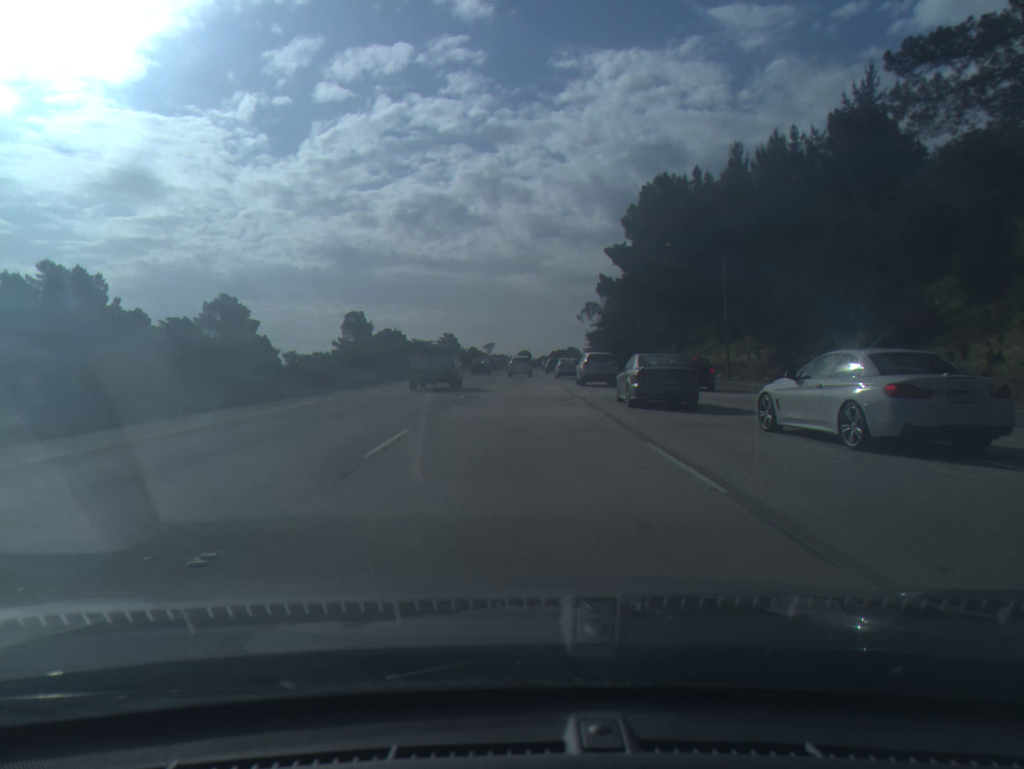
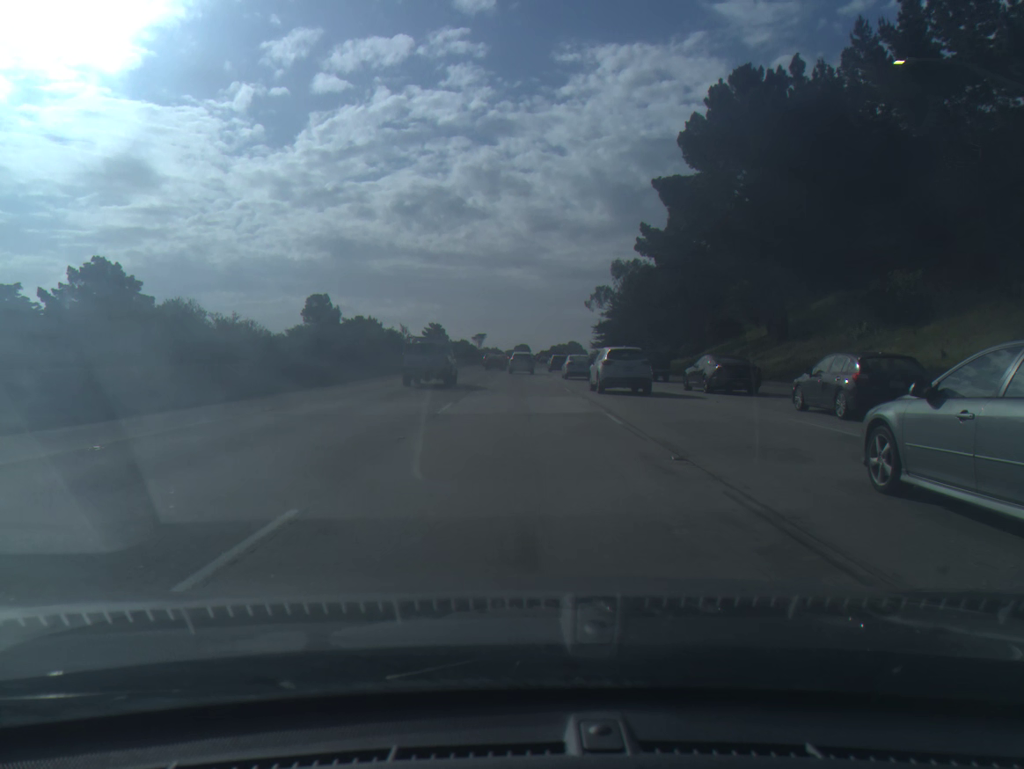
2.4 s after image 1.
(-0.1, +36.7) m; 0°
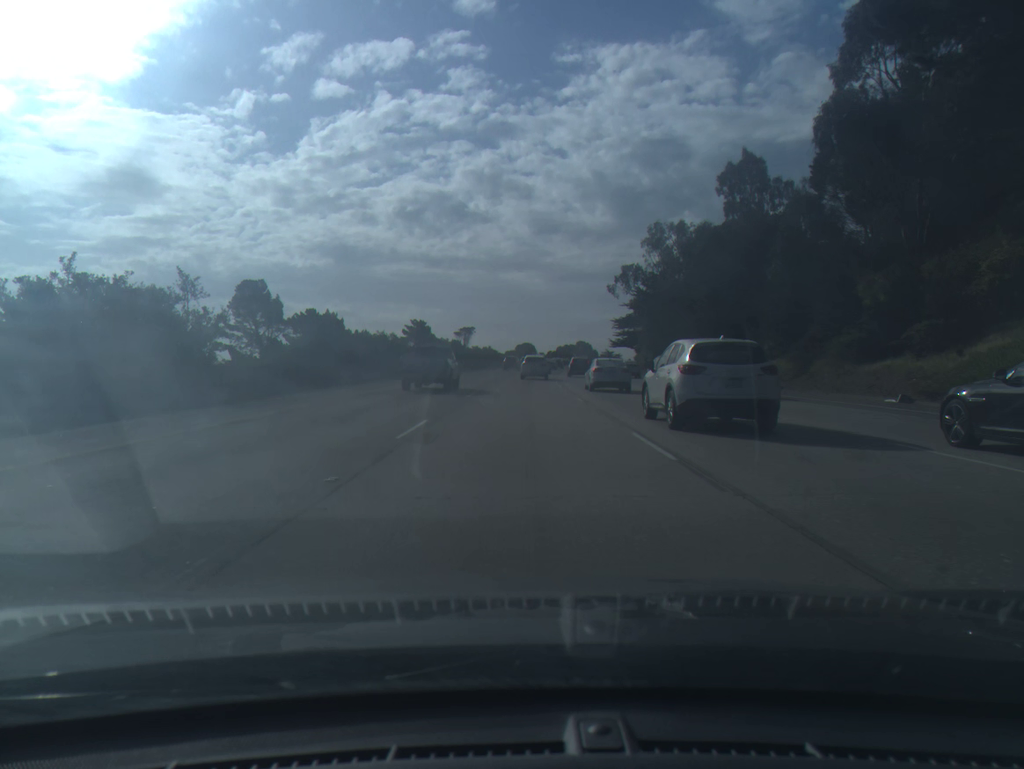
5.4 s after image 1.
(0.0, +48.7) m; 0°
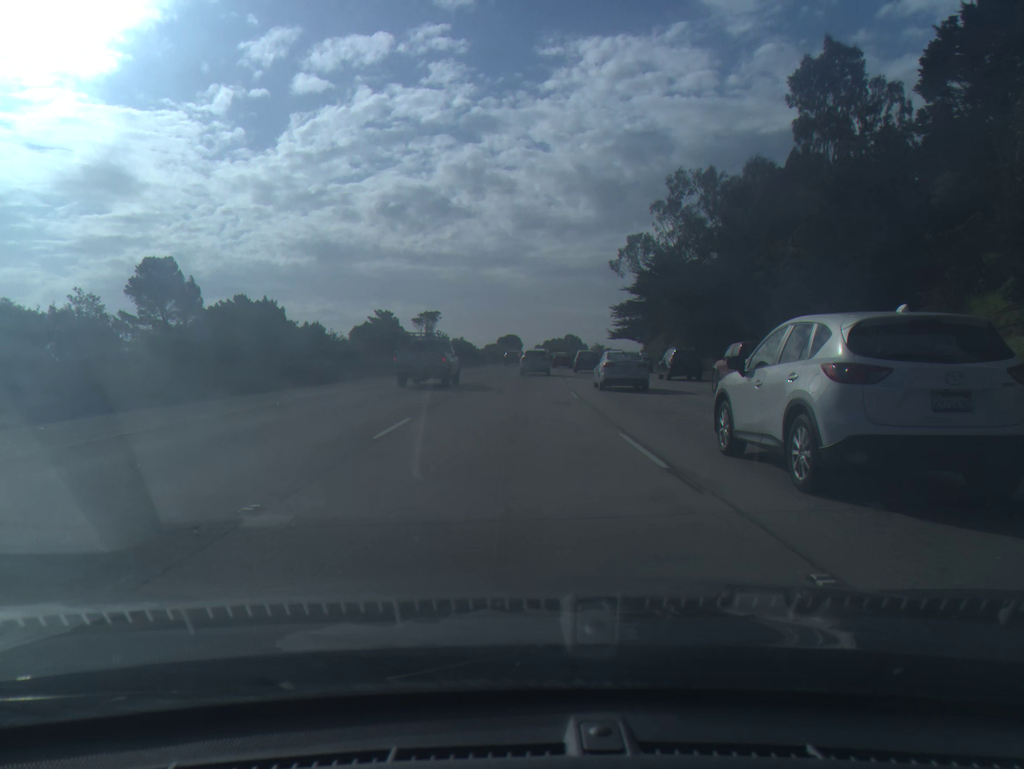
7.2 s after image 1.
(+0.4, +29.9) m; +1°
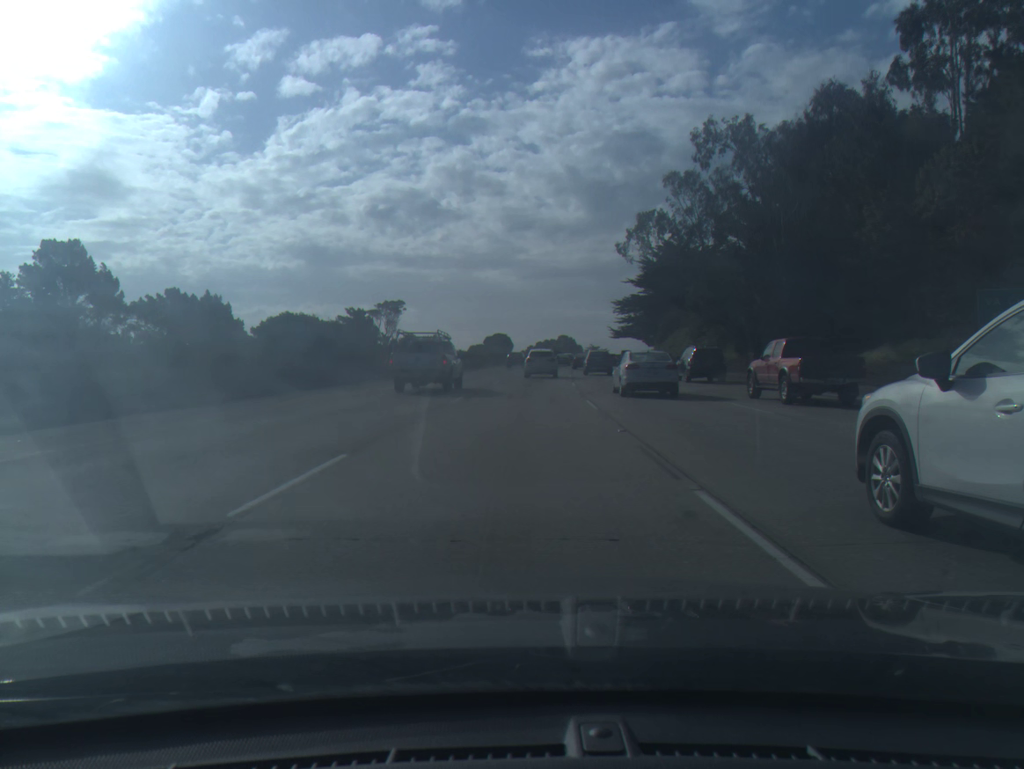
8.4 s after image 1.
(+0.1, +20.0) m; +1°
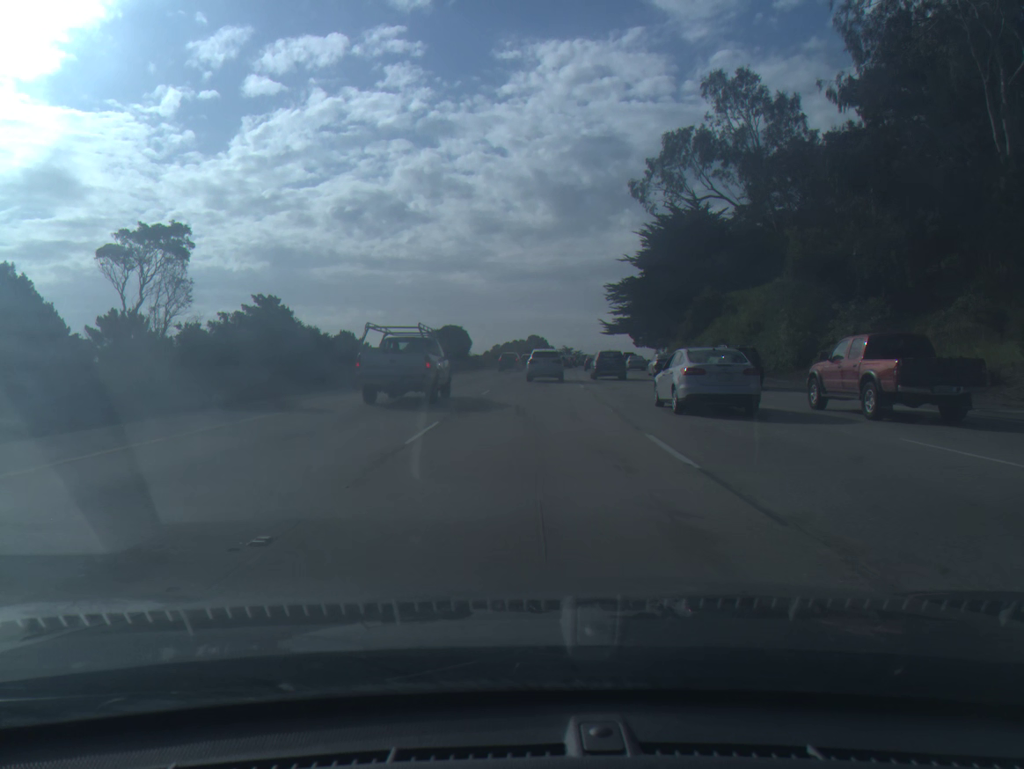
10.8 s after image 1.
(+0.6, +38.5) m; +2°
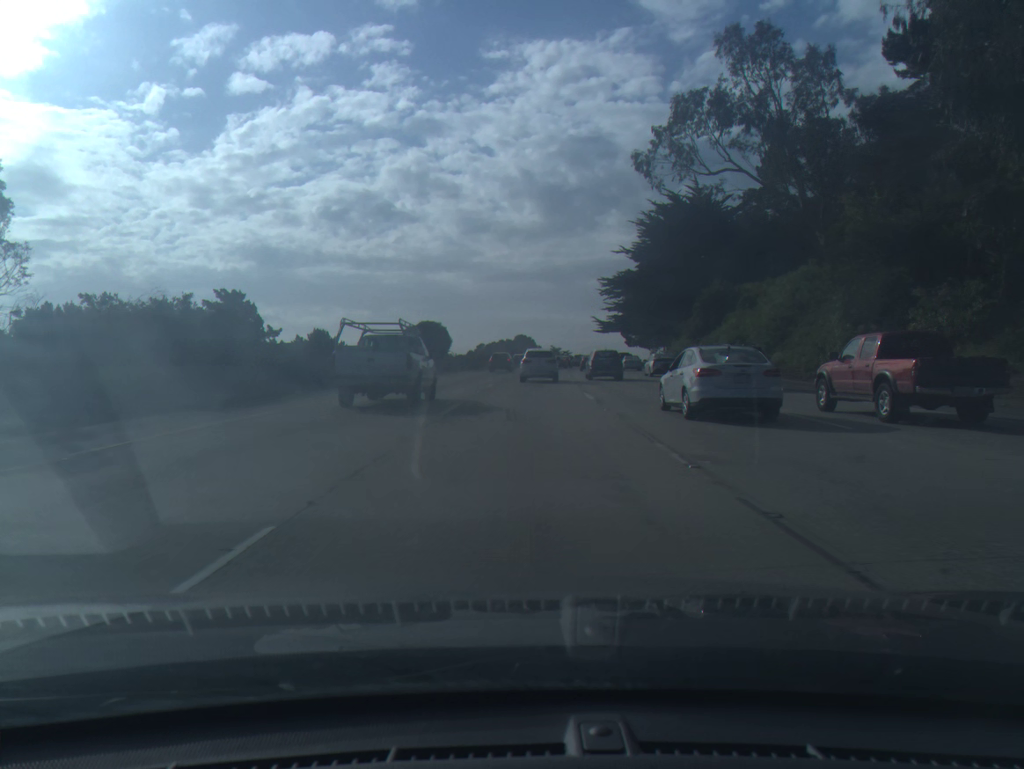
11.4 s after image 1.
(+0.1, +9.3) m; +1°
